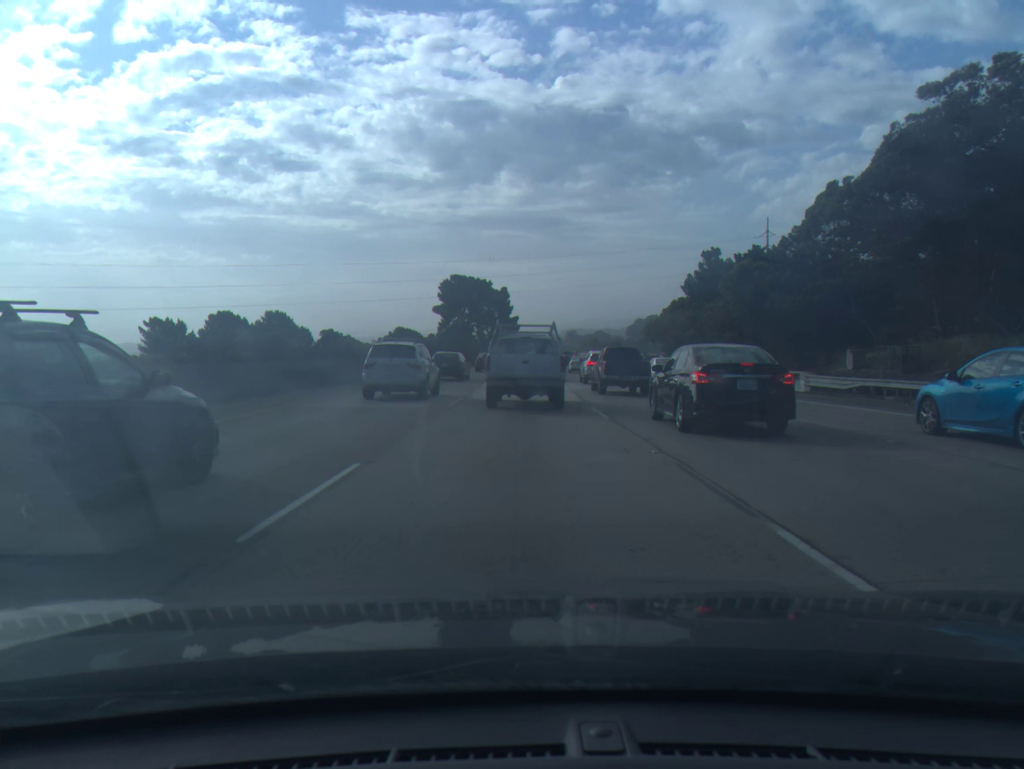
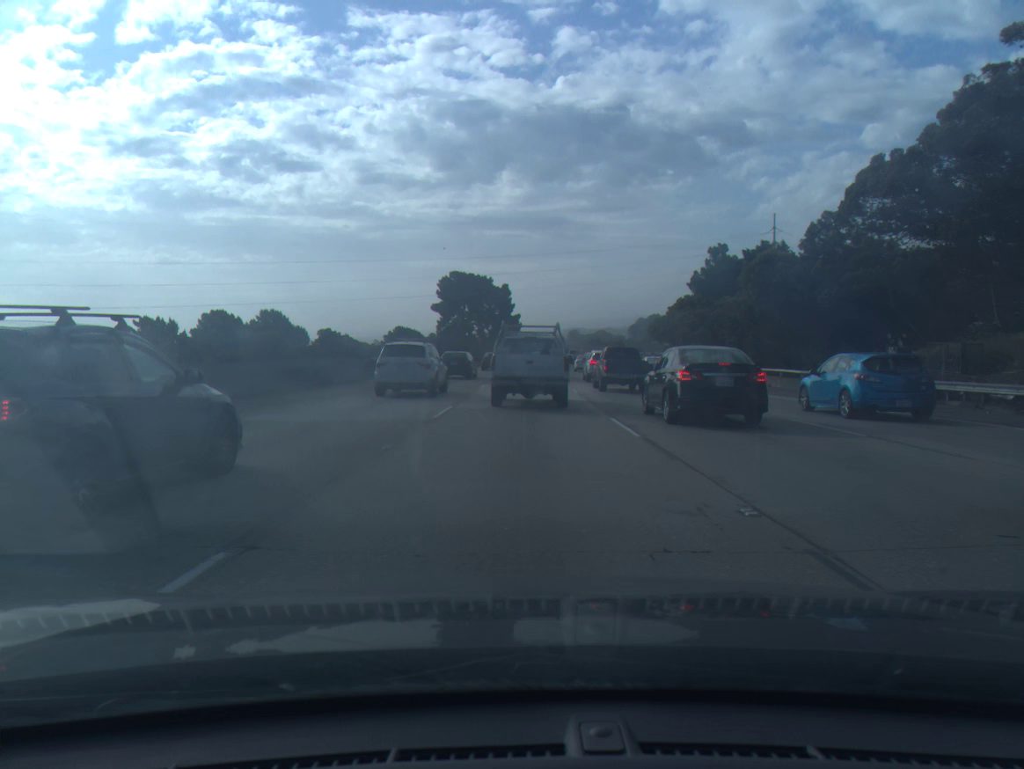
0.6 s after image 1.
(0.0, +4.1) m; 0°
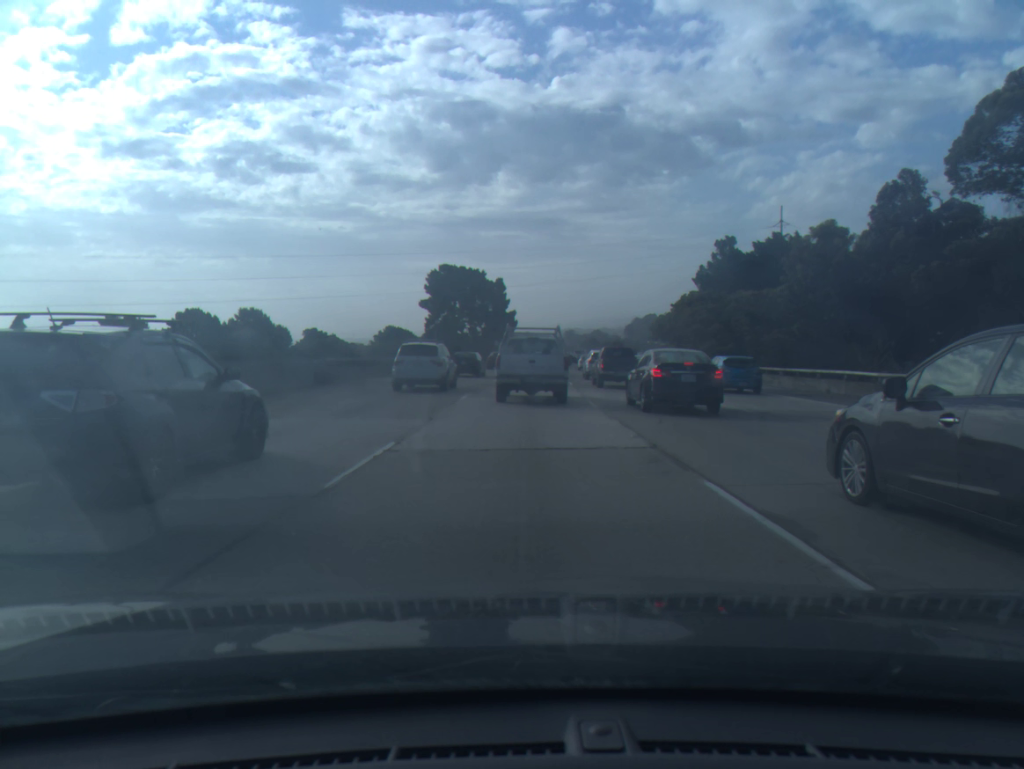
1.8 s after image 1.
(0.0, +8.4) m; 0°
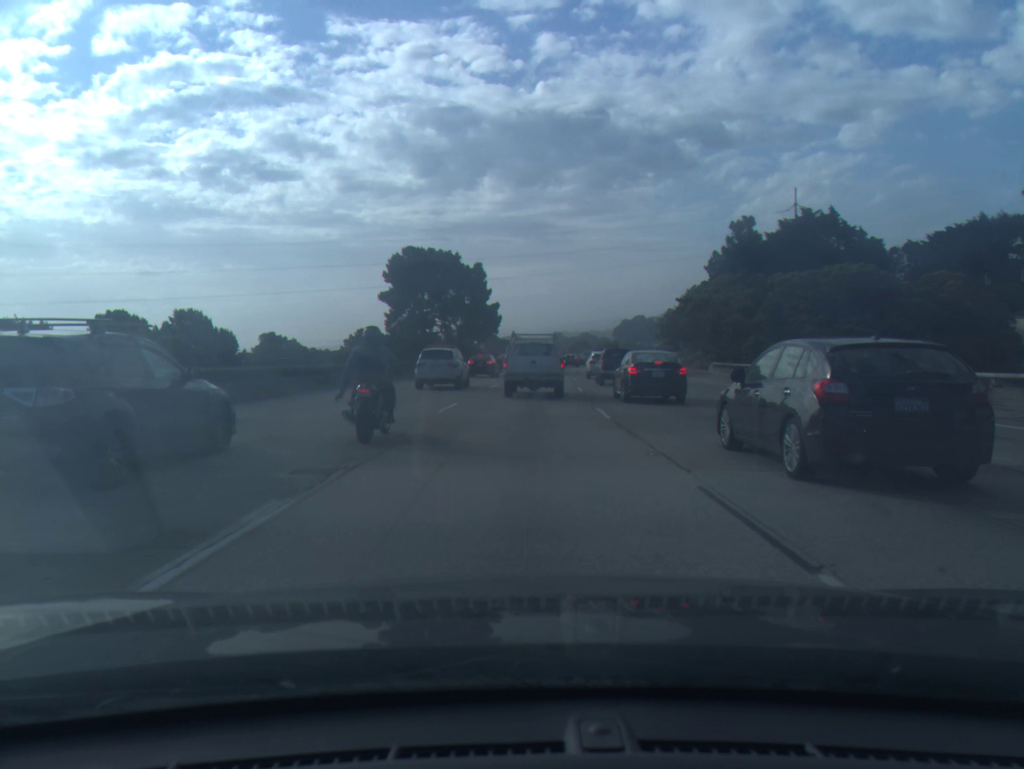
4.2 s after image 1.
(+0.2, +18.8) m; +1°
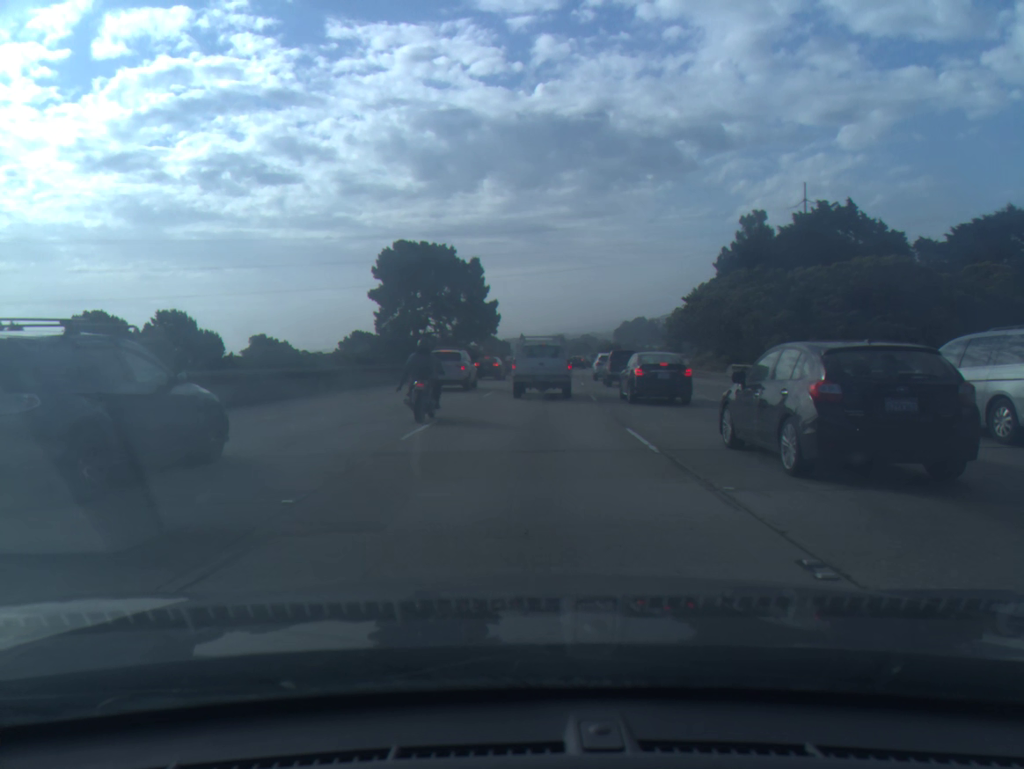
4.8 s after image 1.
(0.0, +5.5) m; 0°
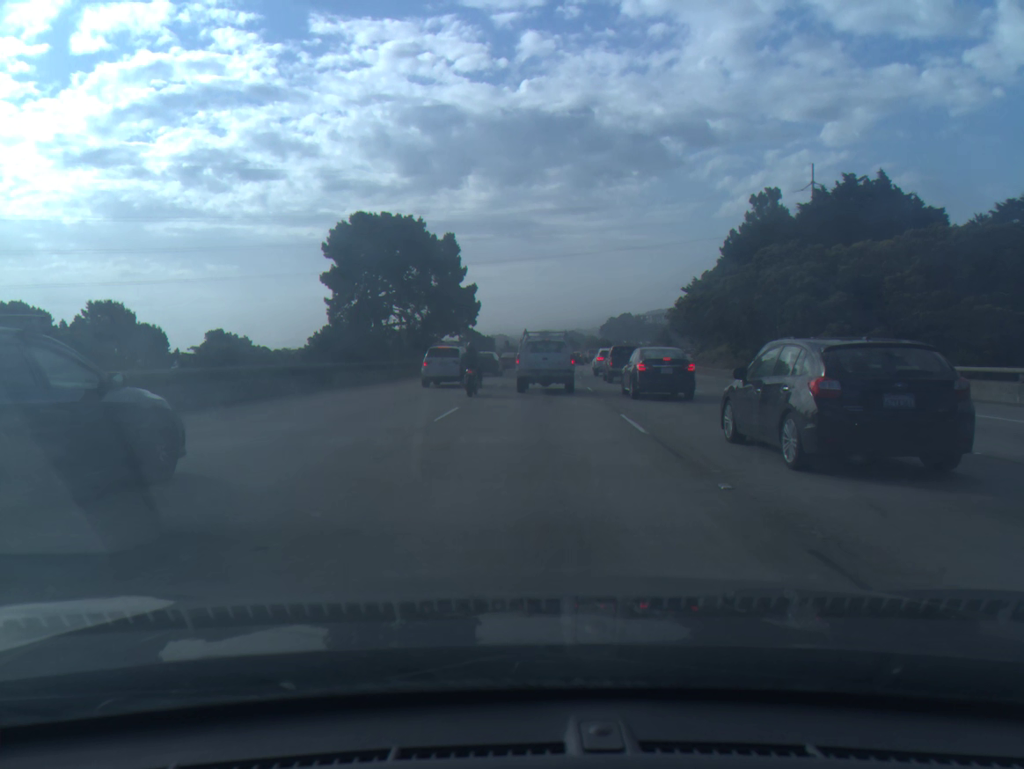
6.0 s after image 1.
(+0.1, +11.8) m; +1°
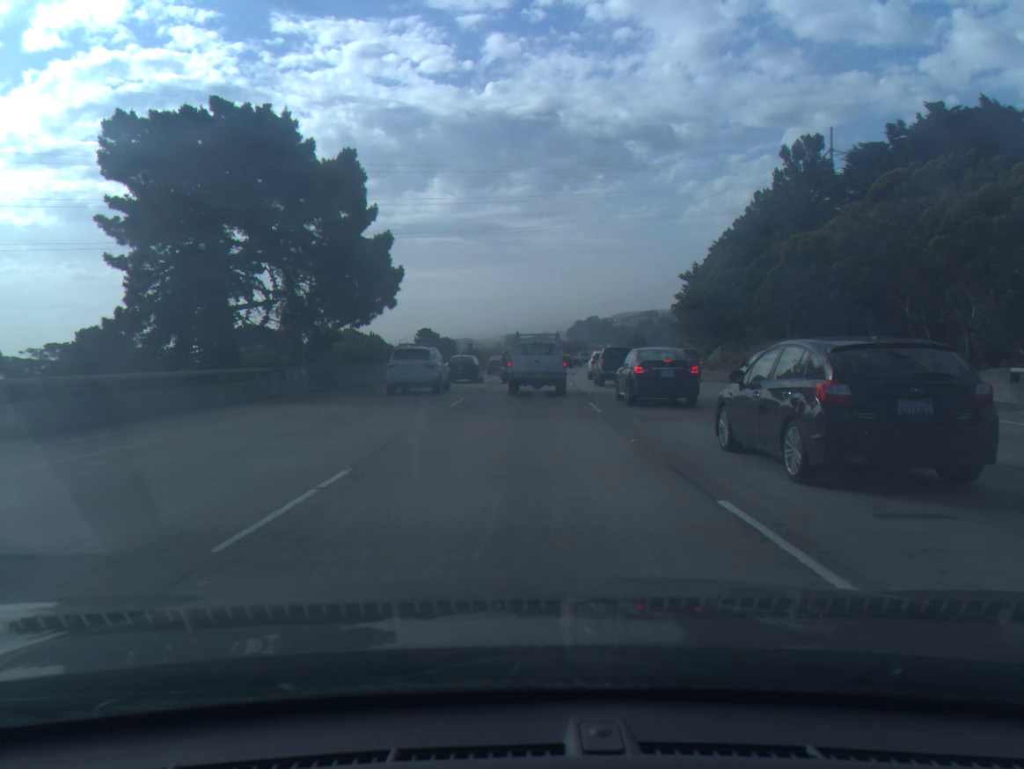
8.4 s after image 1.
(+0.6, +24.6) m; +2°
